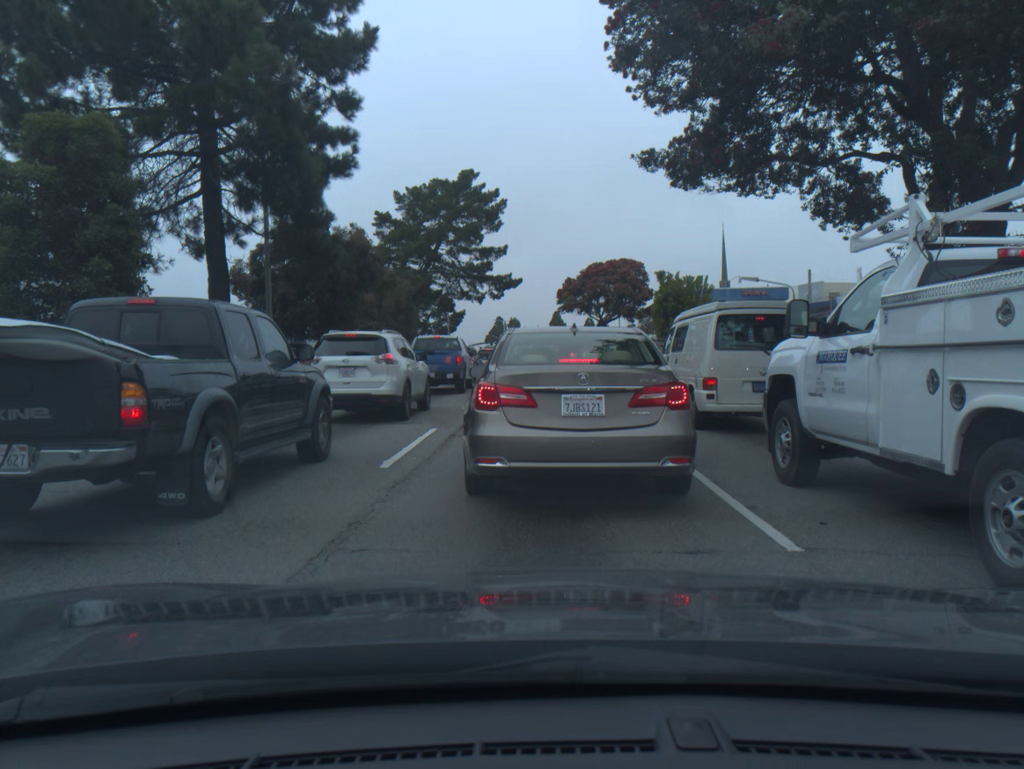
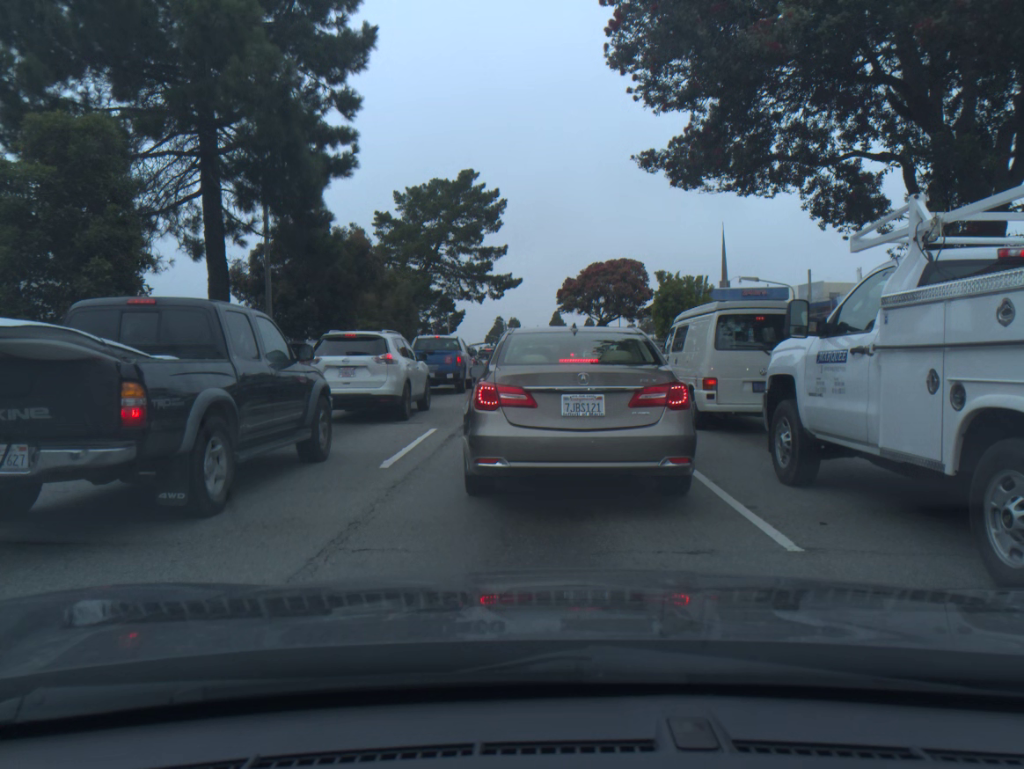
(0.0, 0.0) m; 0°
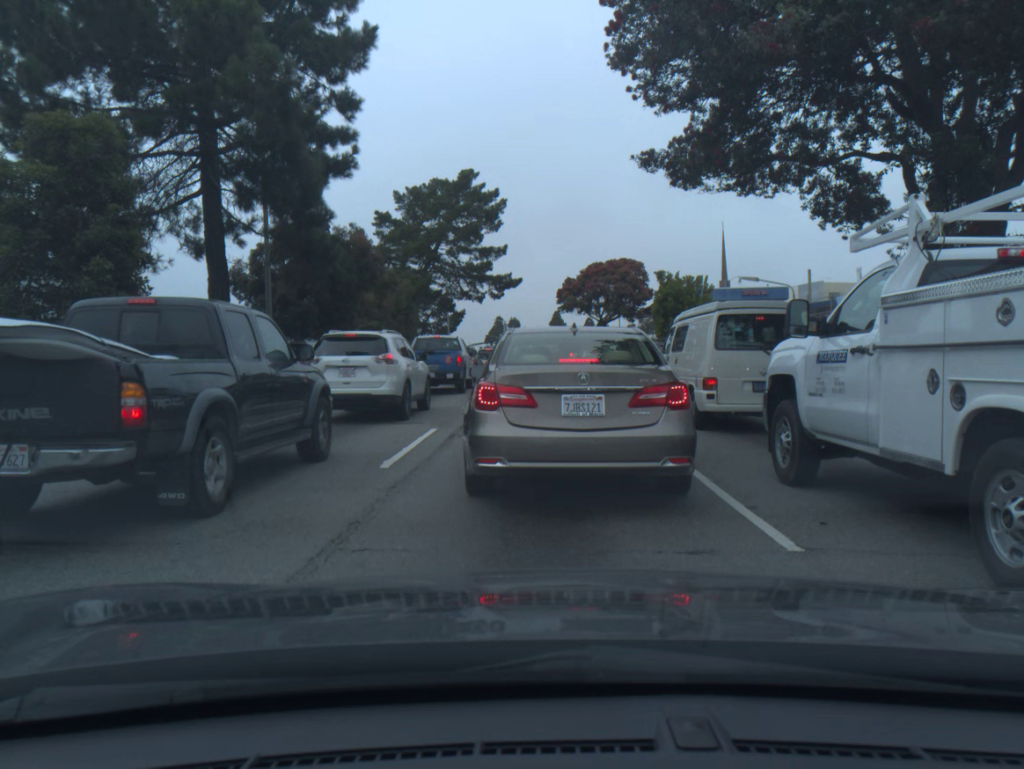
(0.0, 0.0) m; 0°
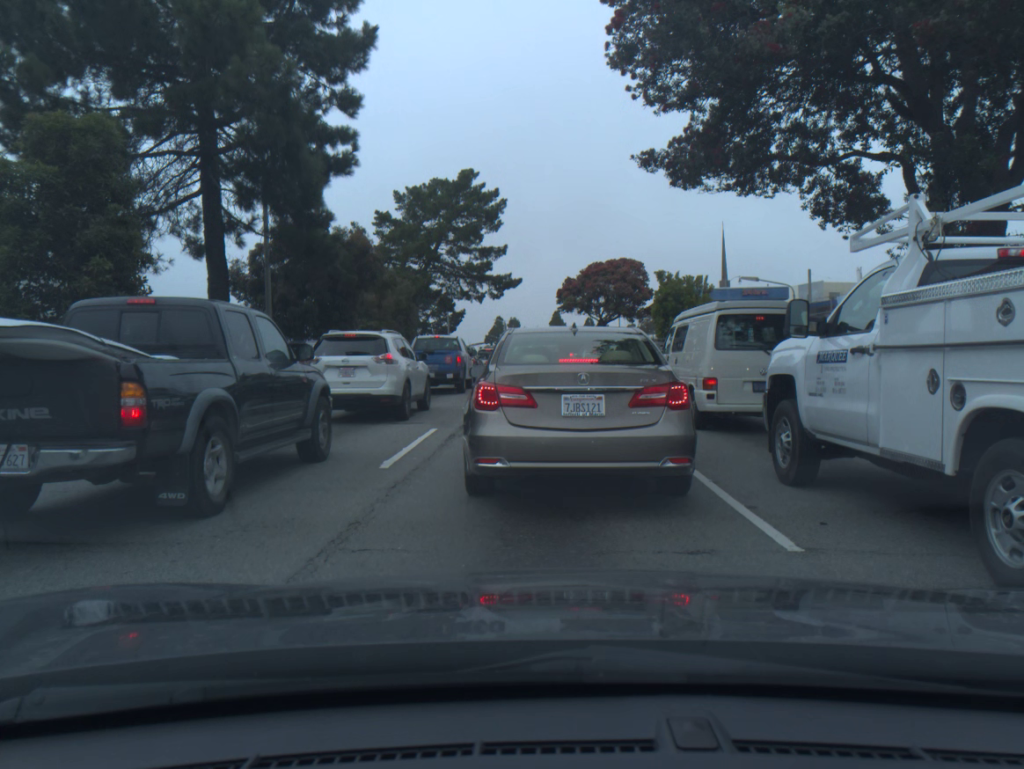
(0.0, 0.0) m; 0°
